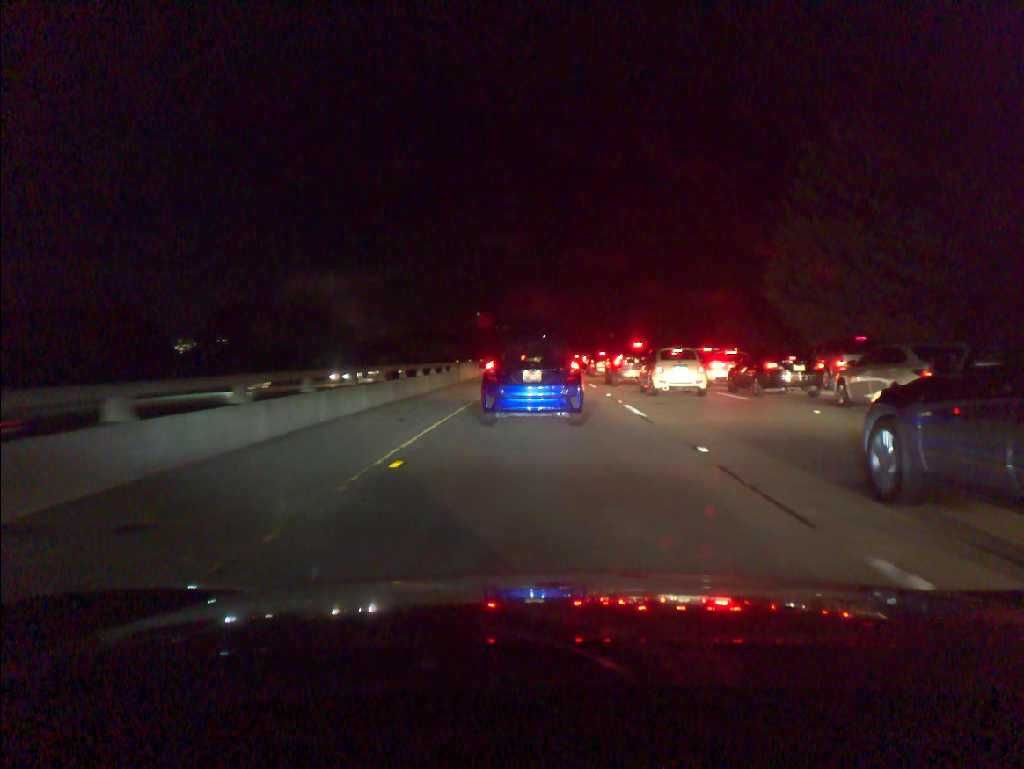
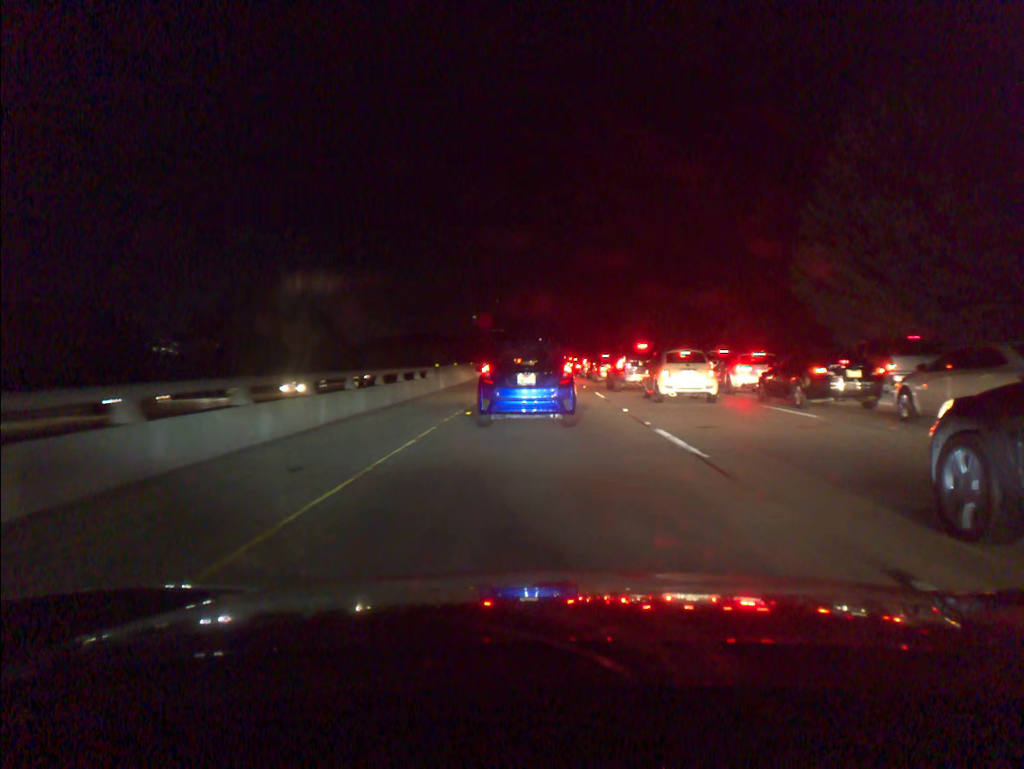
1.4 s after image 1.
(0.0, +5.9) m; +1°
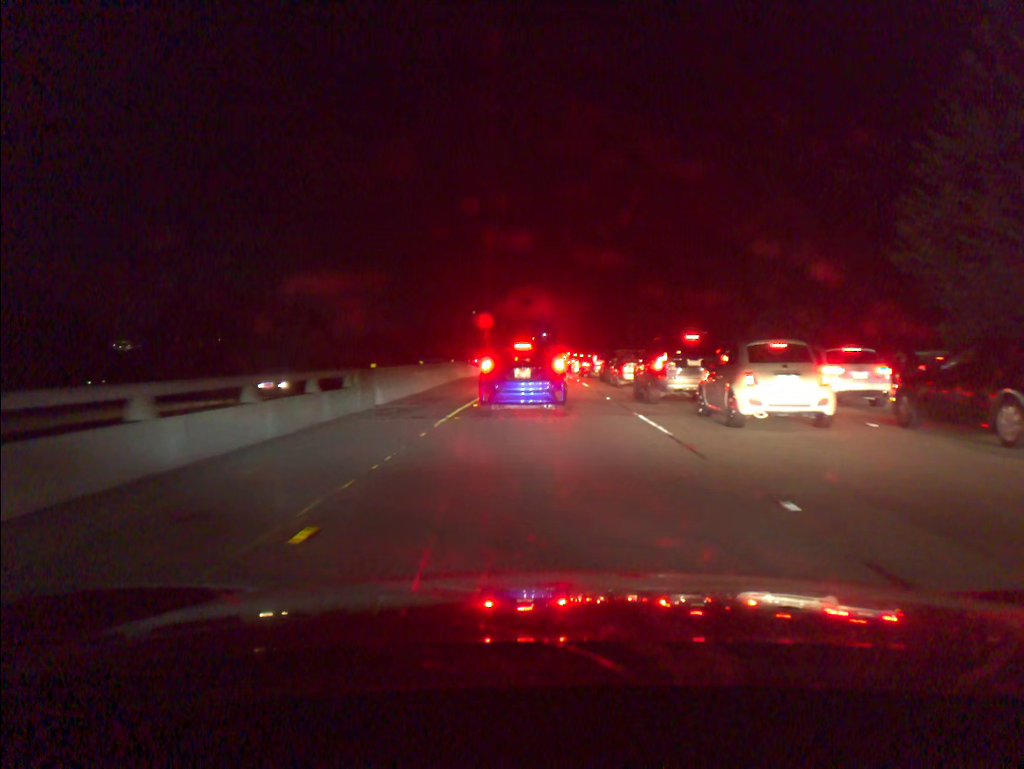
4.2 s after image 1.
(-0.1, +11.9) m; 0°
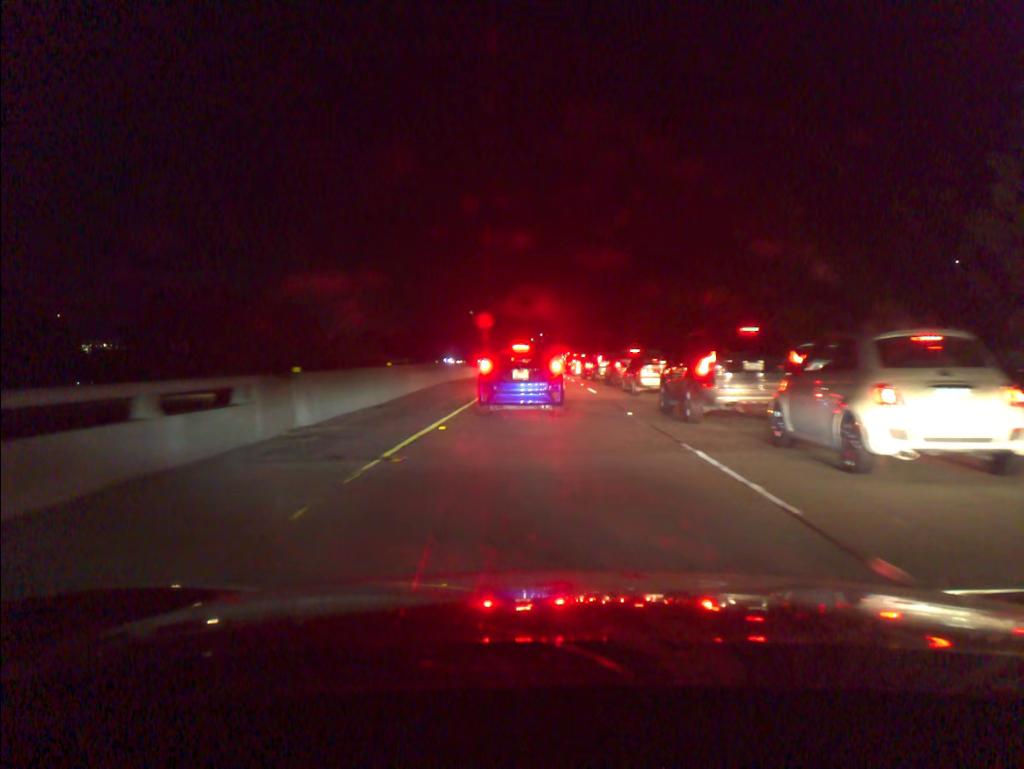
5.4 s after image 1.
(0.0, +5.9) m; 0°
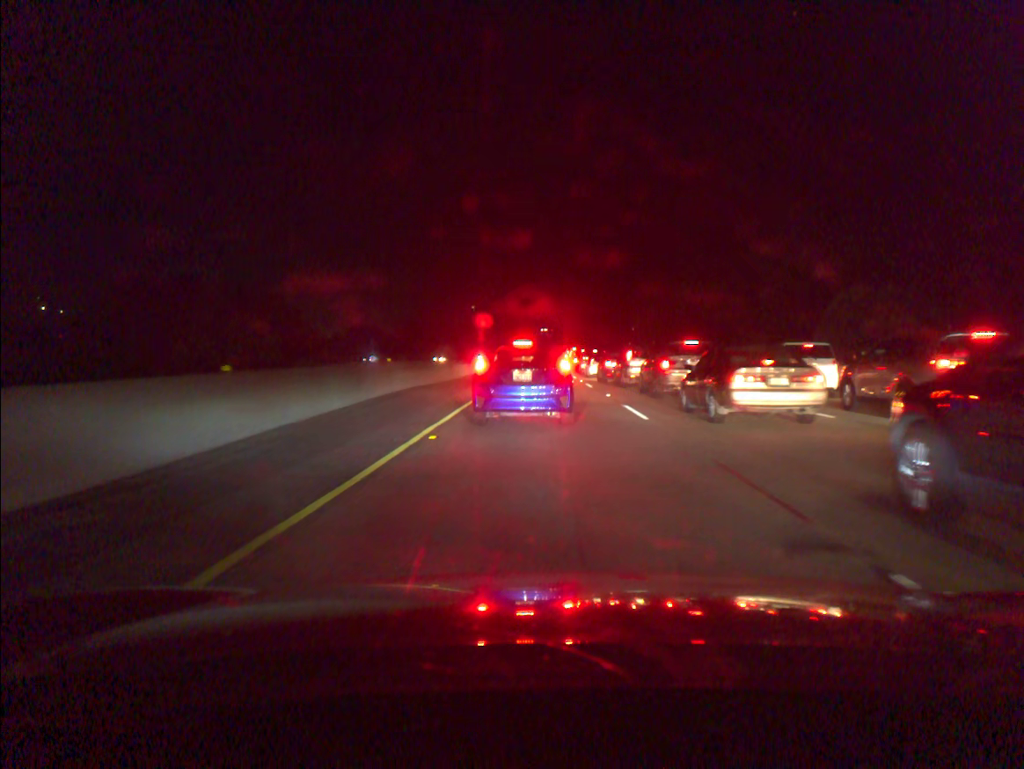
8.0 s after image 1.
(0.0, +12.4) m; 0°
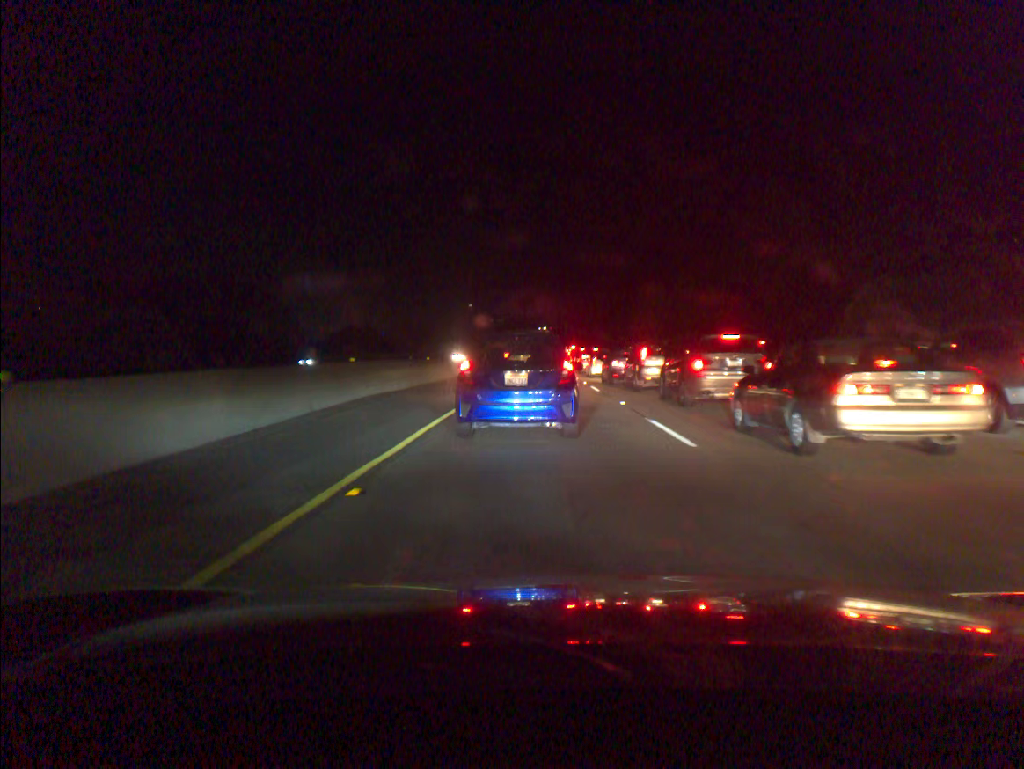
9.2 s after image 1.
(0.0, +4.7) m; 0°
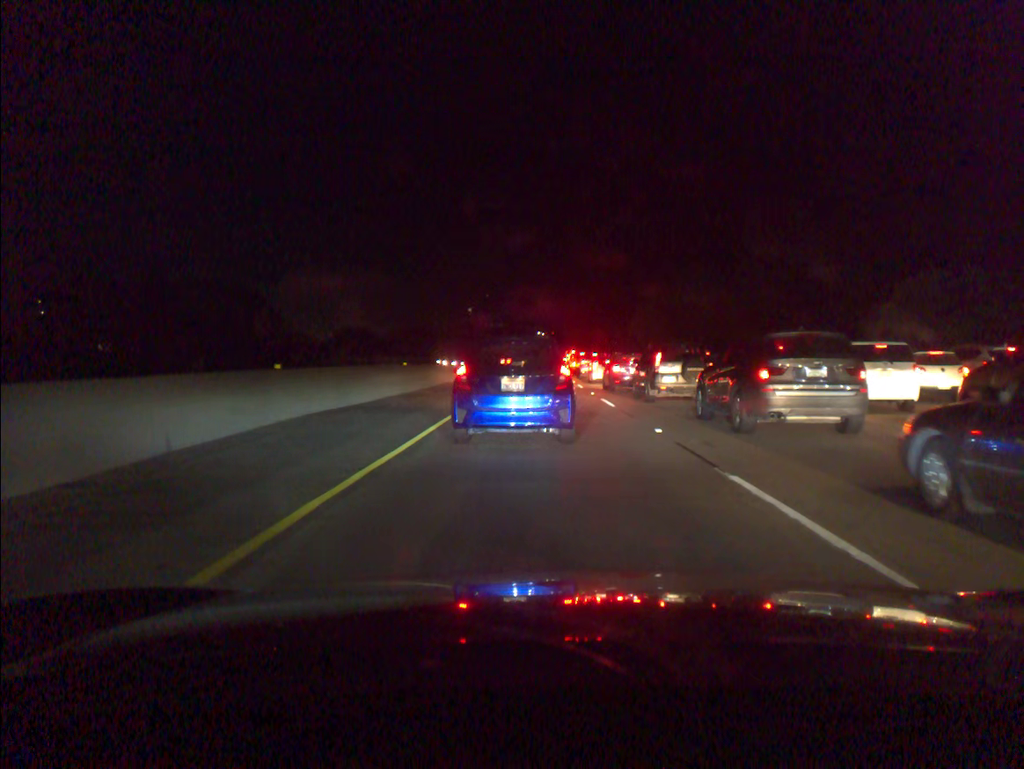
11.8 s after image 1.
(0.0, +6.1) m; -1°
